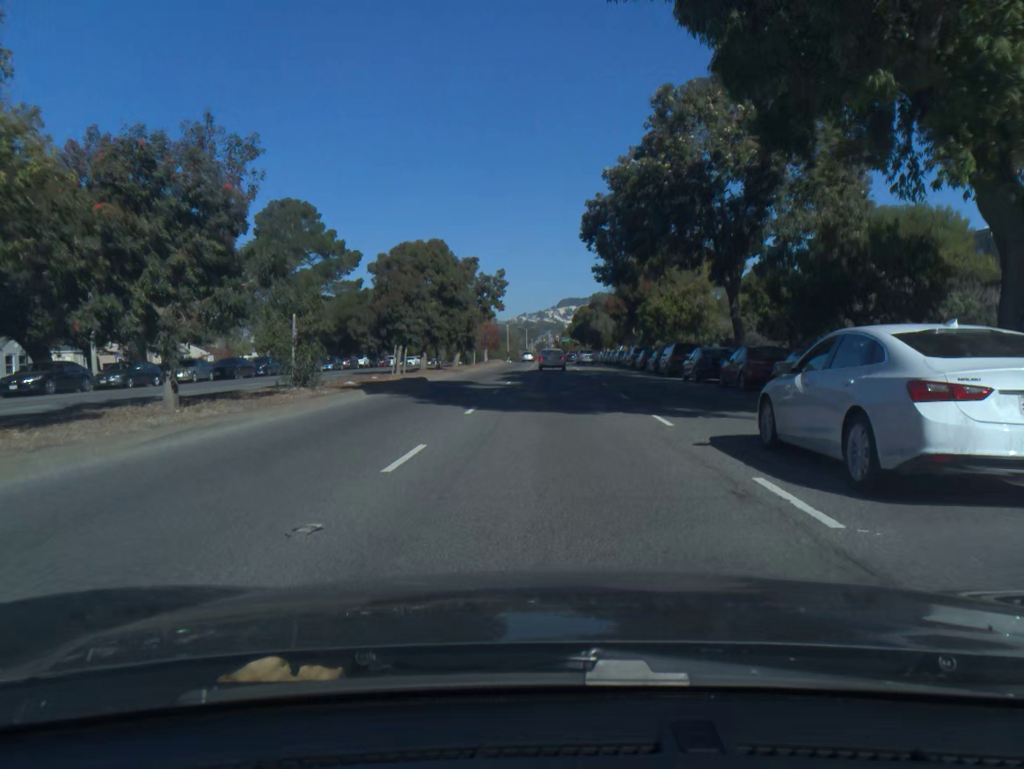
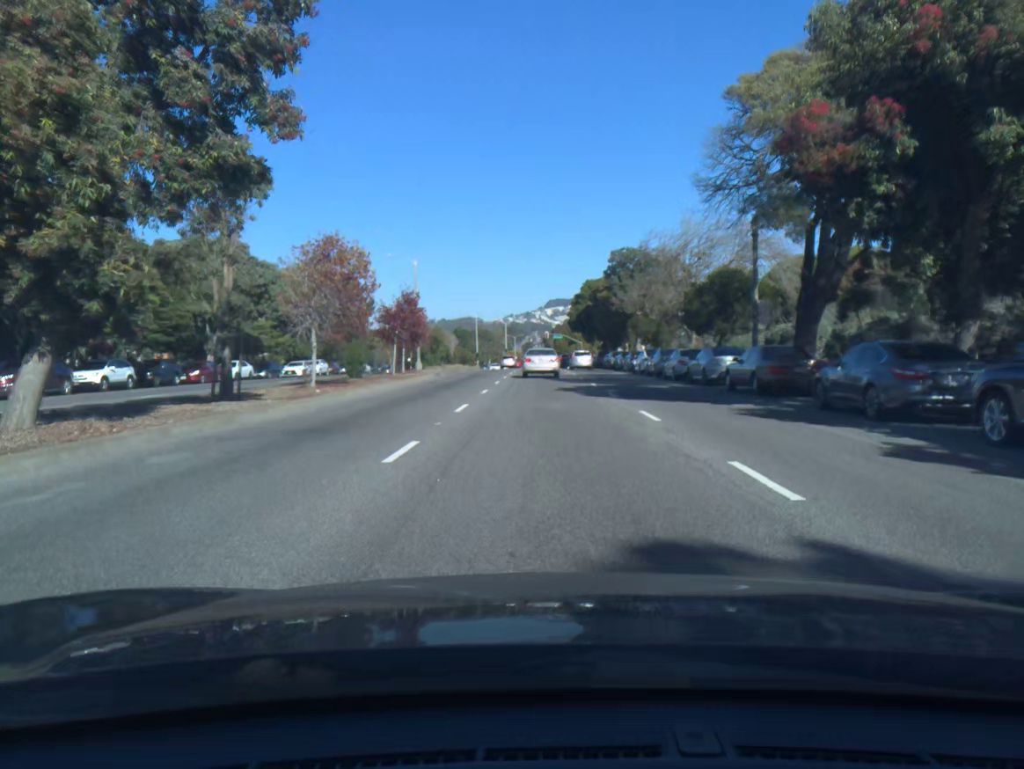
(+0.5, +50.5) m; +1°
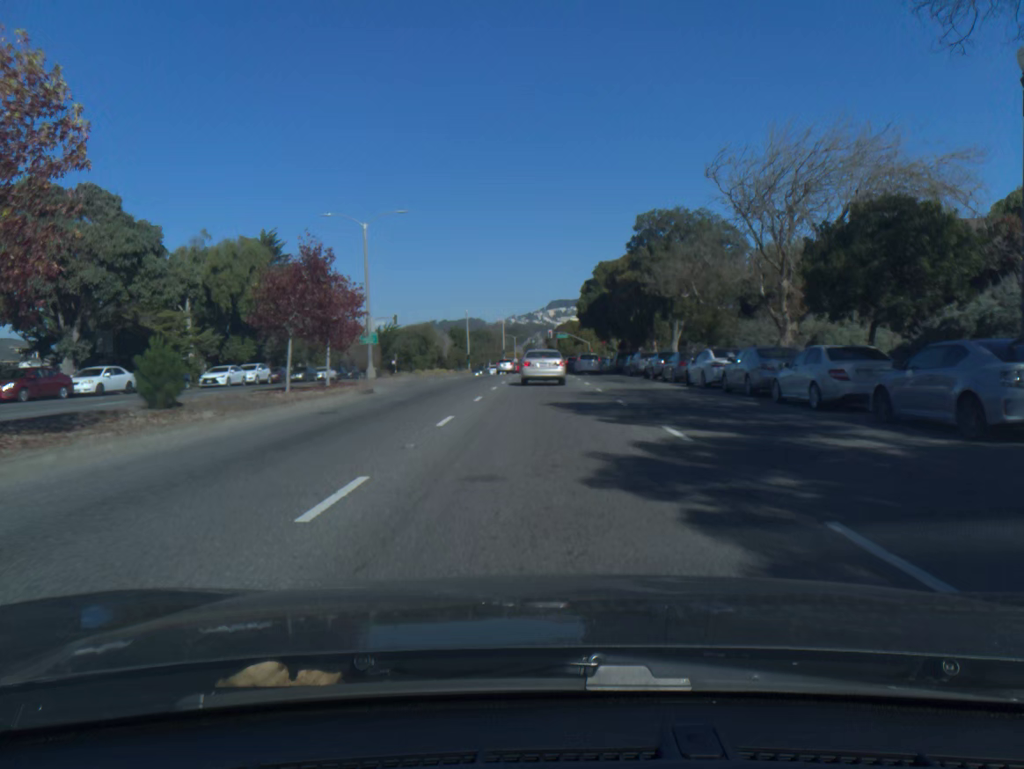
(0.0, +17.7) m; 0°
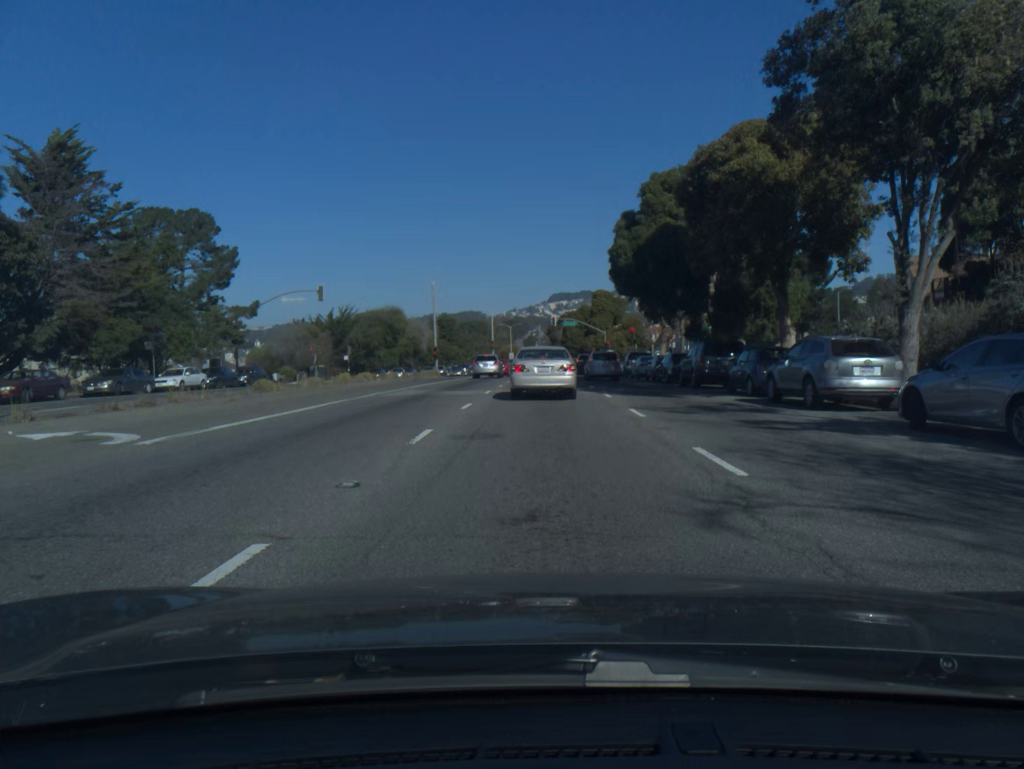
(0.0, +32.5) m; 0°
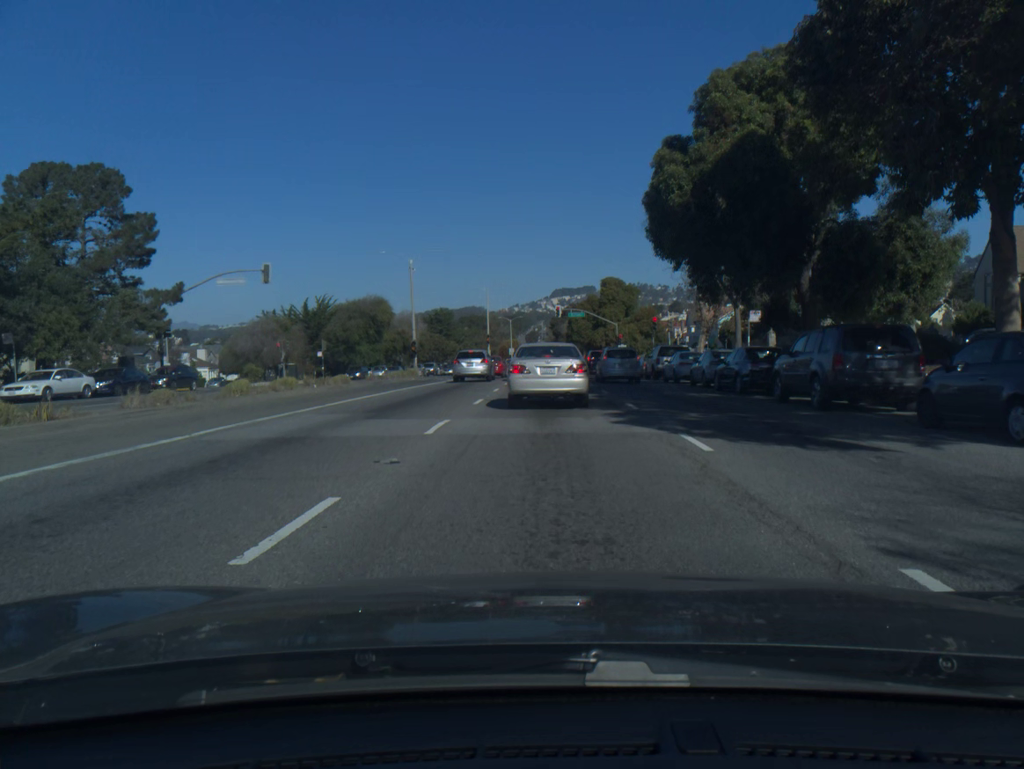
(-0.1, +13.0) m; -1°
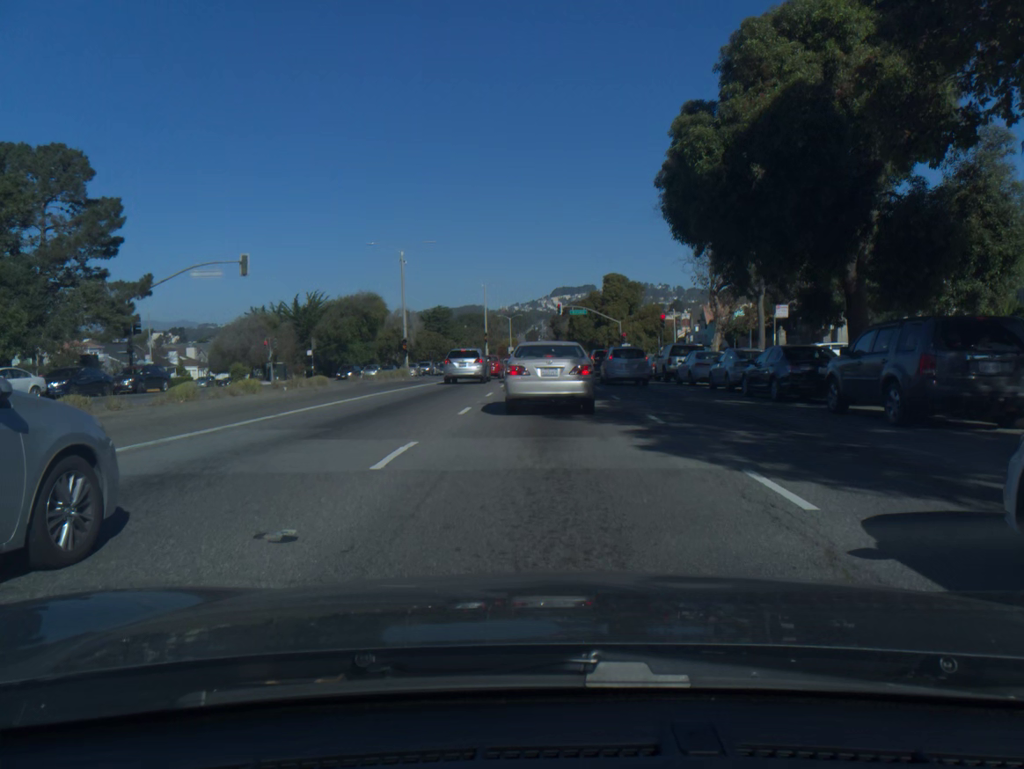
(0.0, +3.6) m; 0°
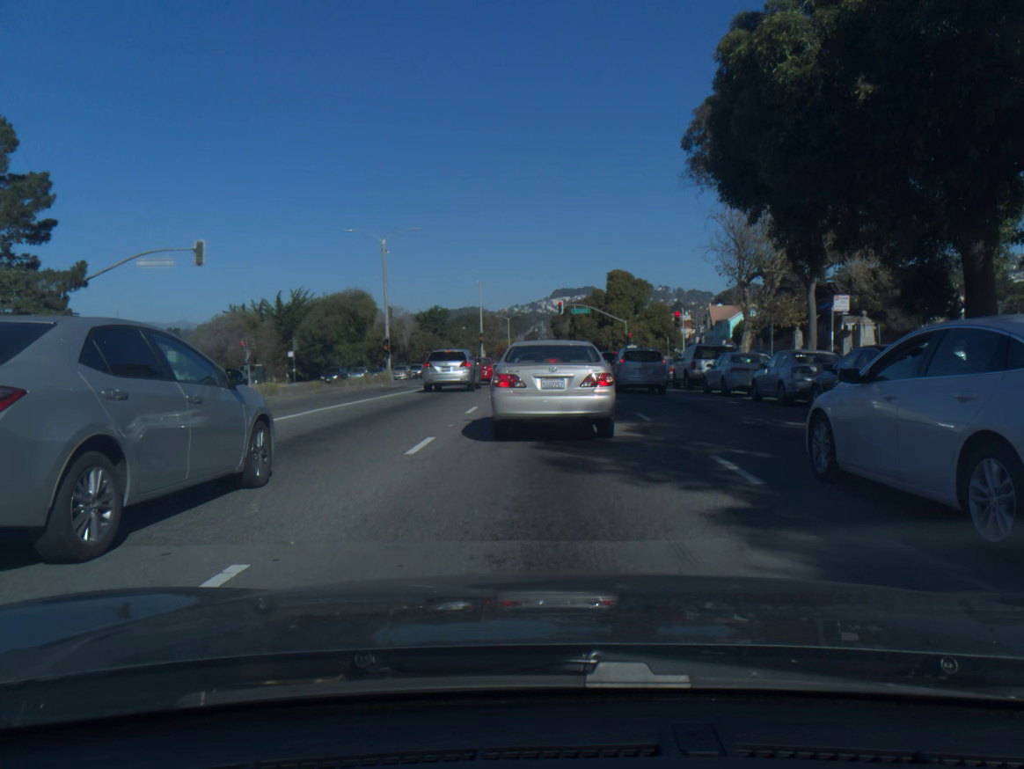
(0.0, +6.0) m; 0°
